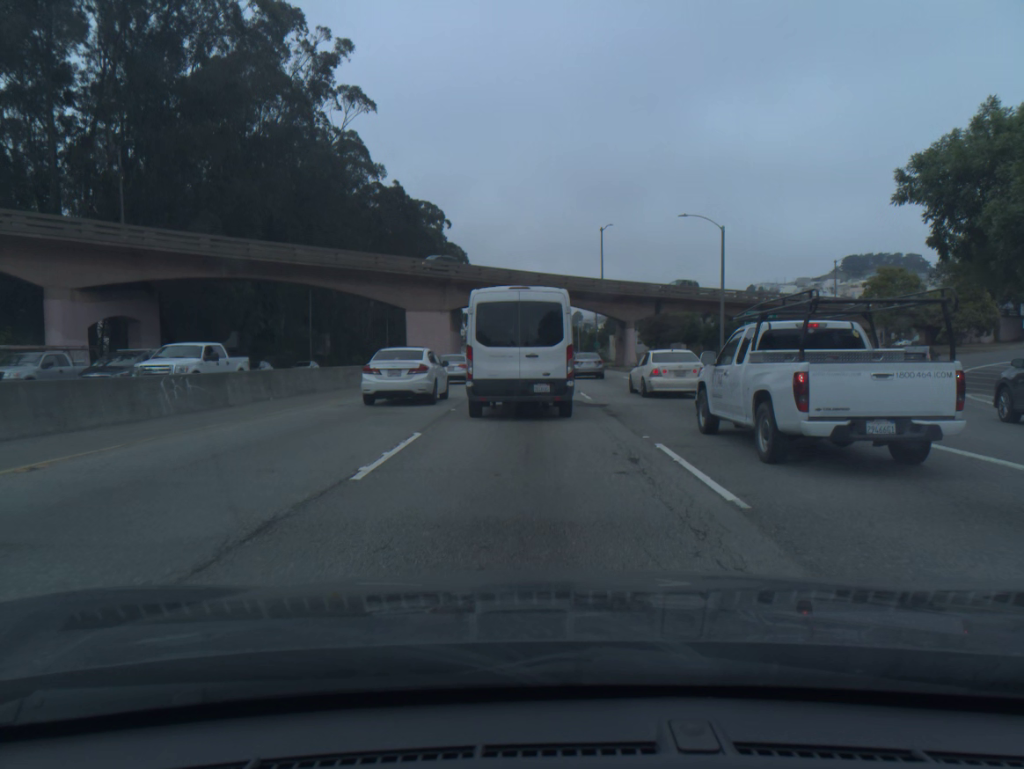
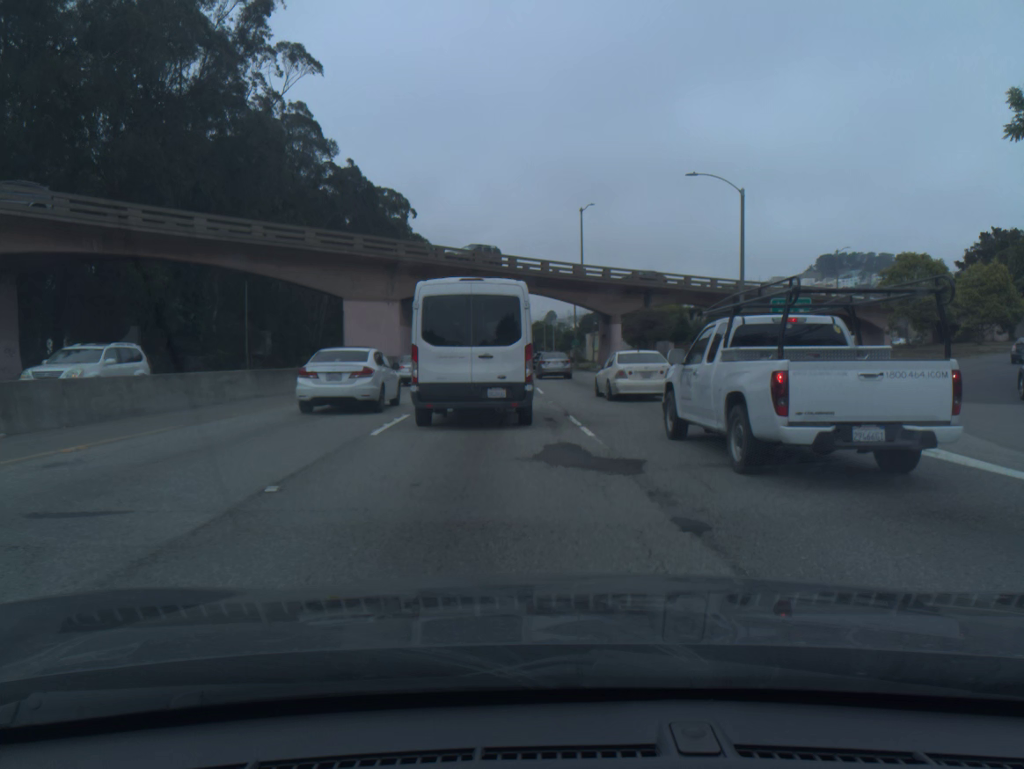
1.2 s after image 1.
(+0.2, +10.3) m; +2°
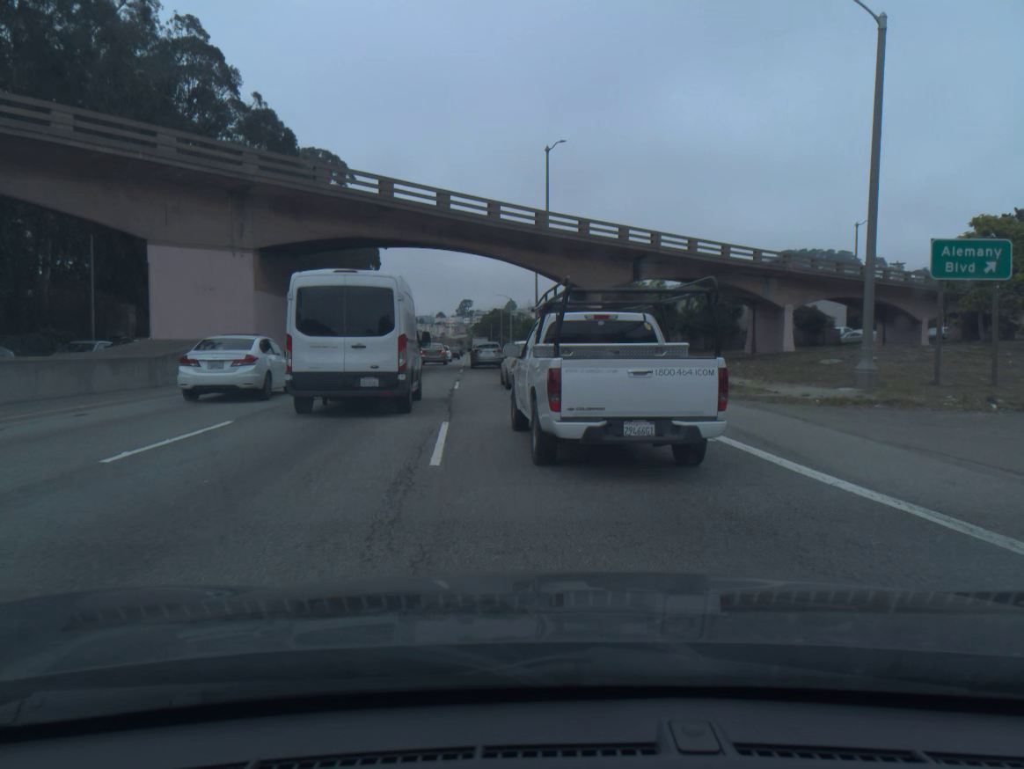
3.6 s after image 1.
(+0.6, +18.6) m; +2°
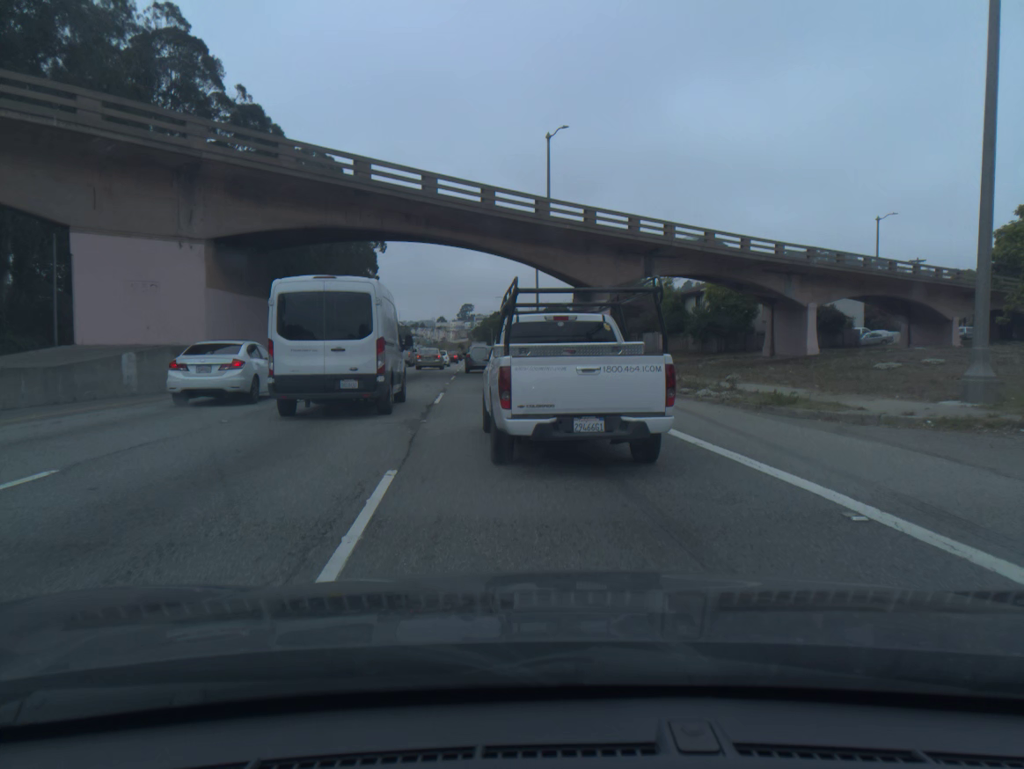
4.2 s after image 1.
(0.0, +4.6) m; 0°
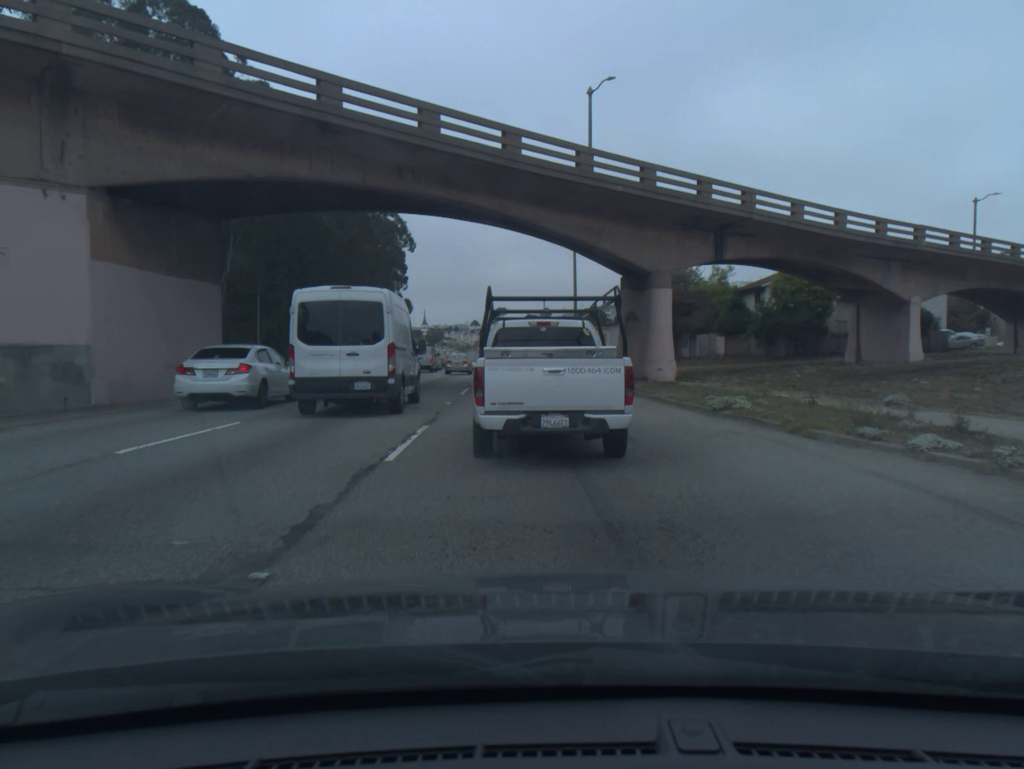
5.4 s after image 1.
(-0.3, +8.8) m; -3°
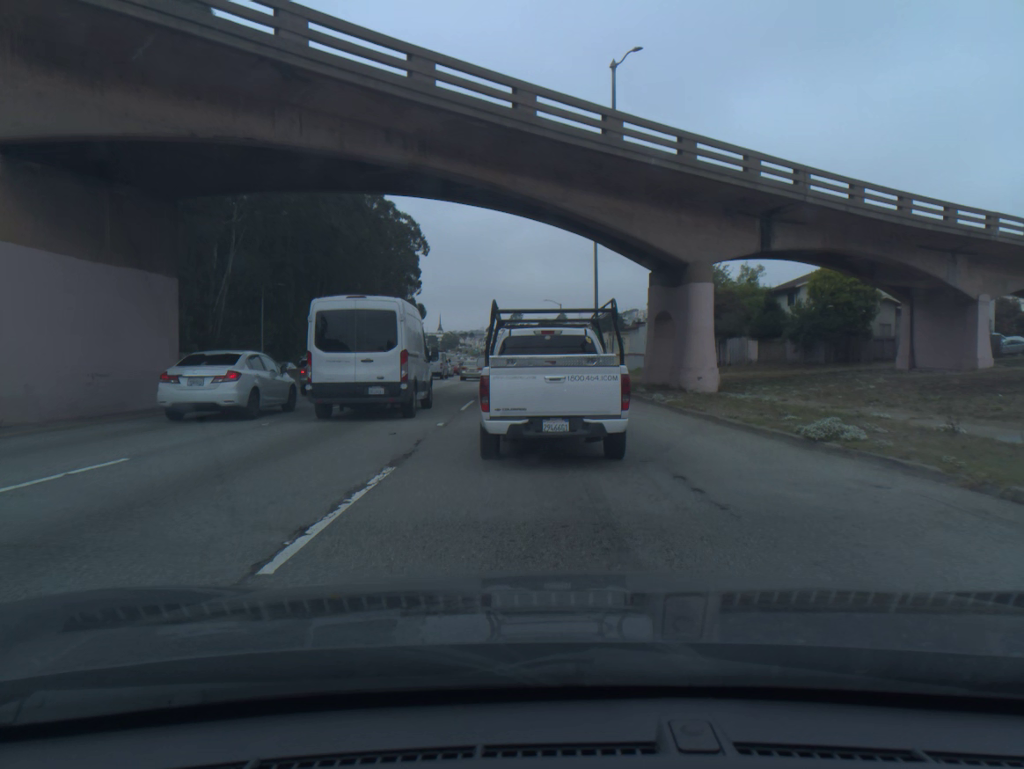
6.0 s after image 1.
(0.0, +4.4) m; -1°
